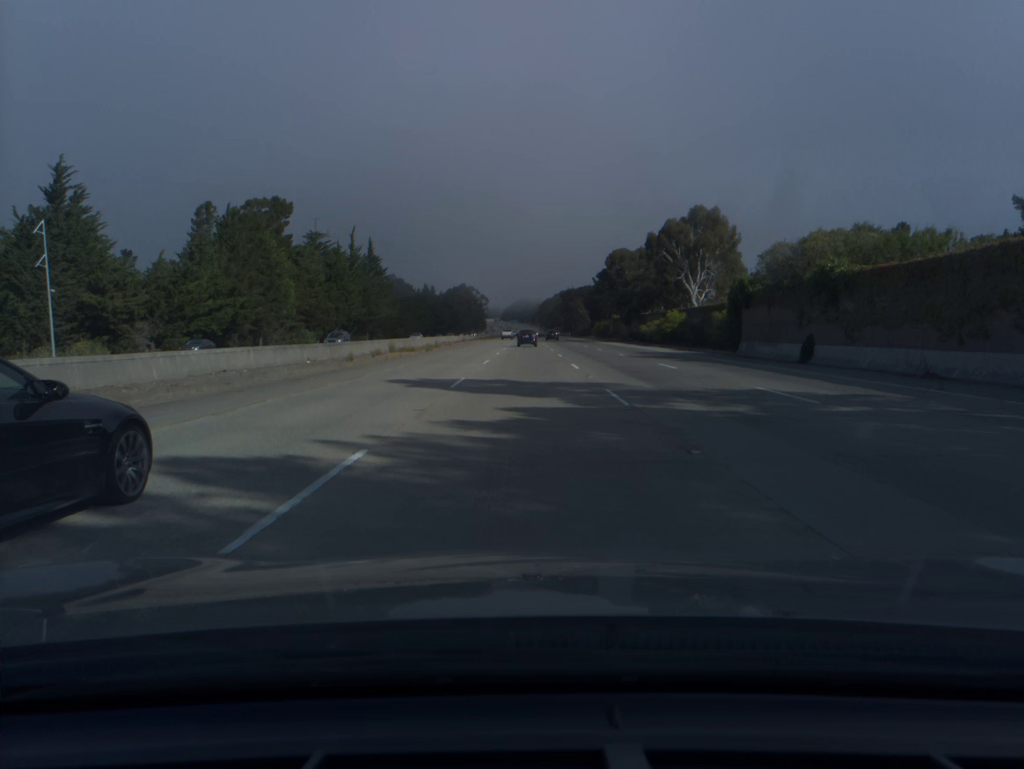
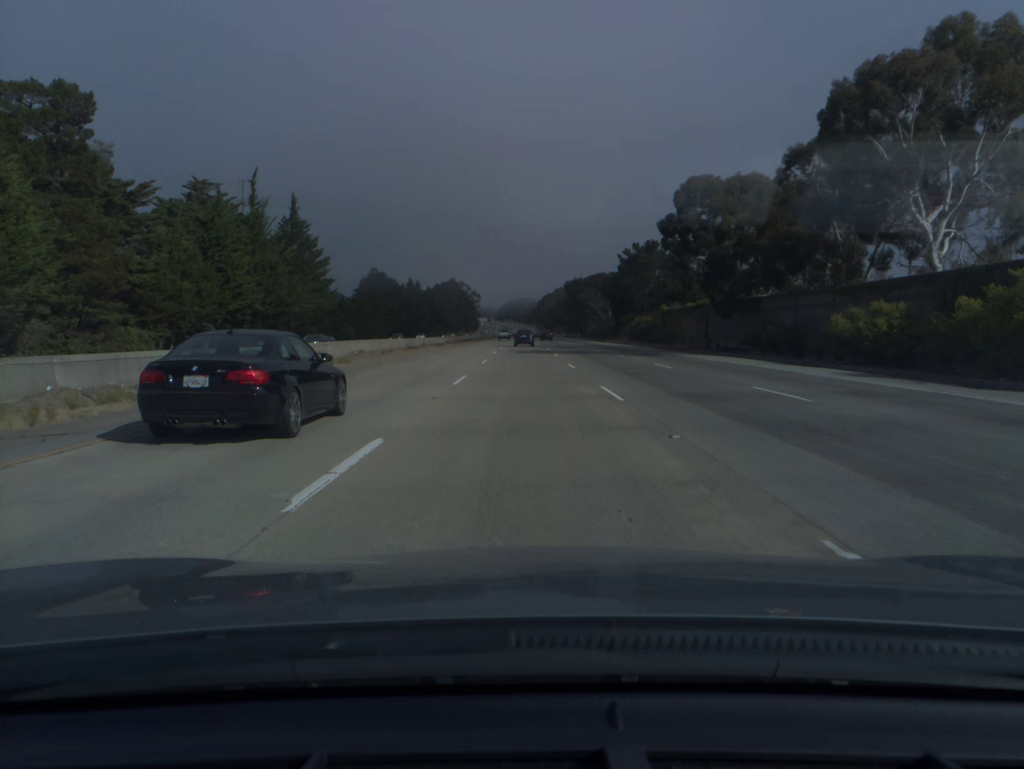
(0.0, +57.6) m; 0°
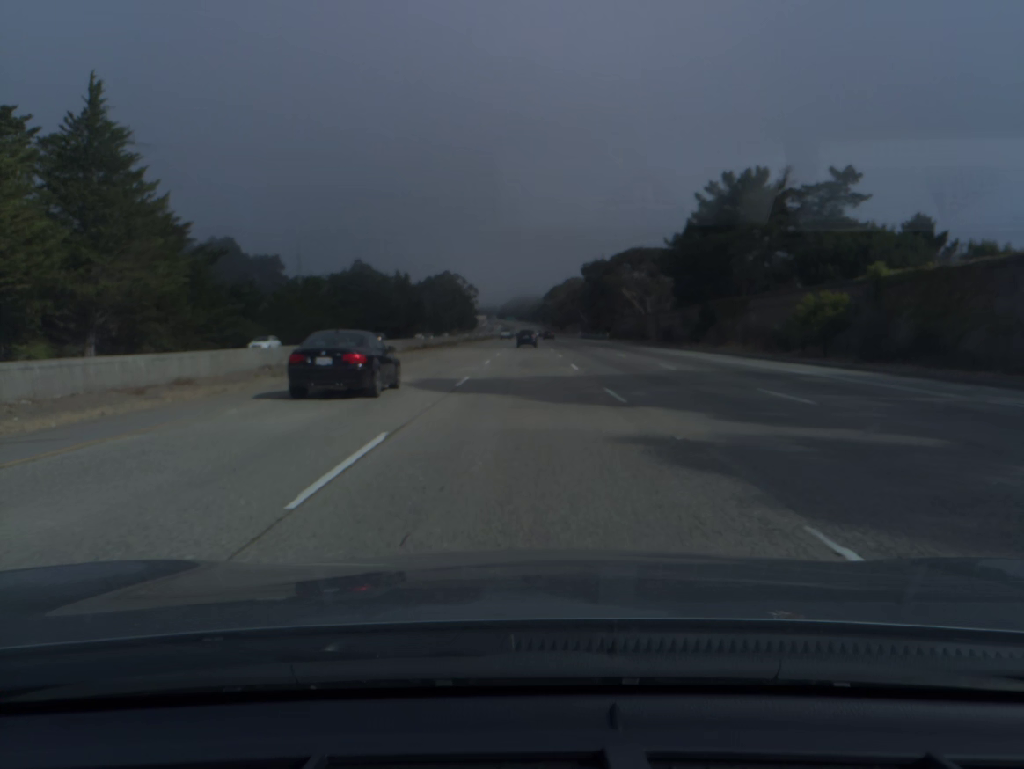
(-0.1, +58.2) m; 0°
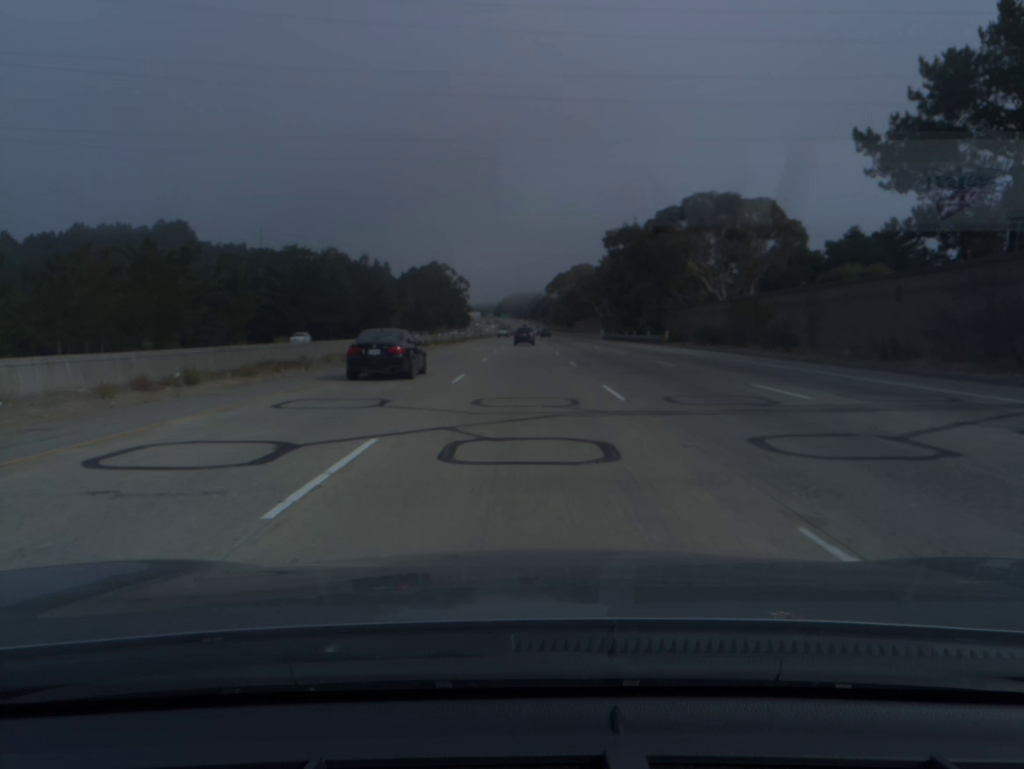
(+0.1, +58.7) m; 0°
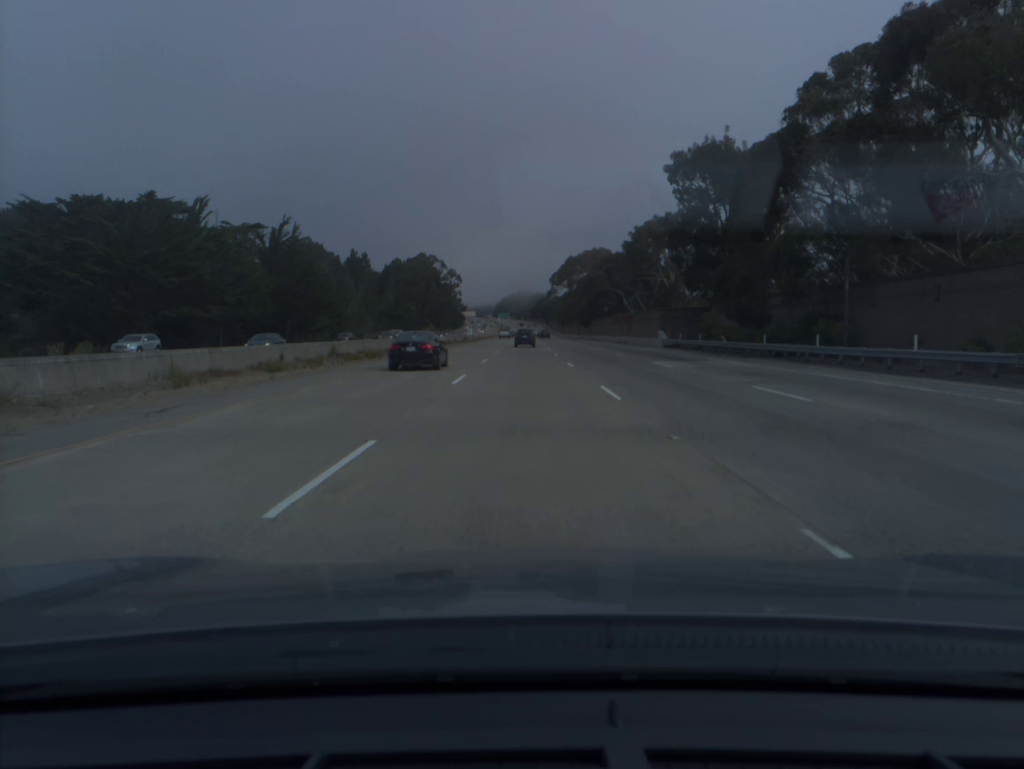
(0.0, +58.6) m; 0°
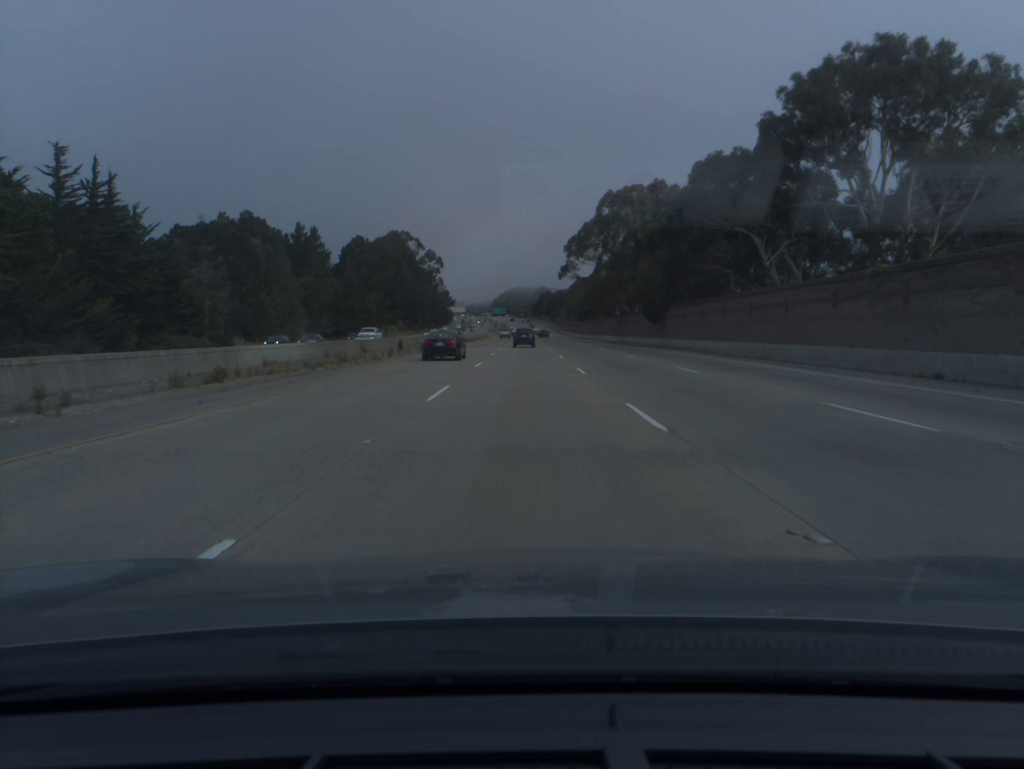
(0.0, +77.7) m; 0°
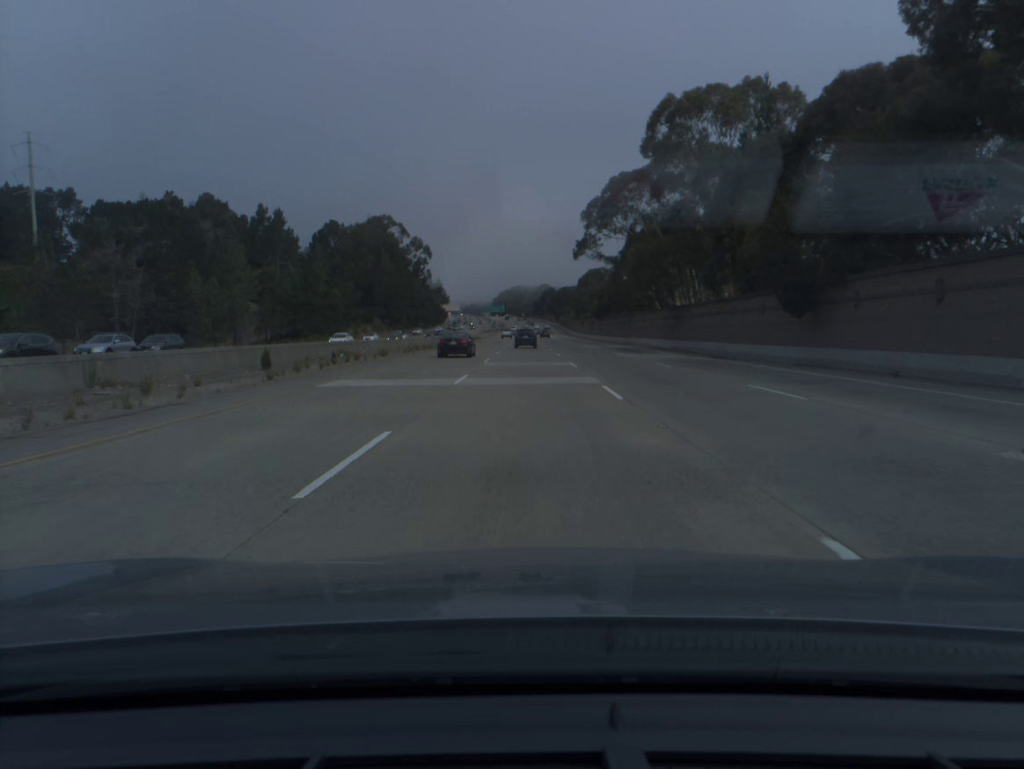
(0.0, +38.6) m; 0°
